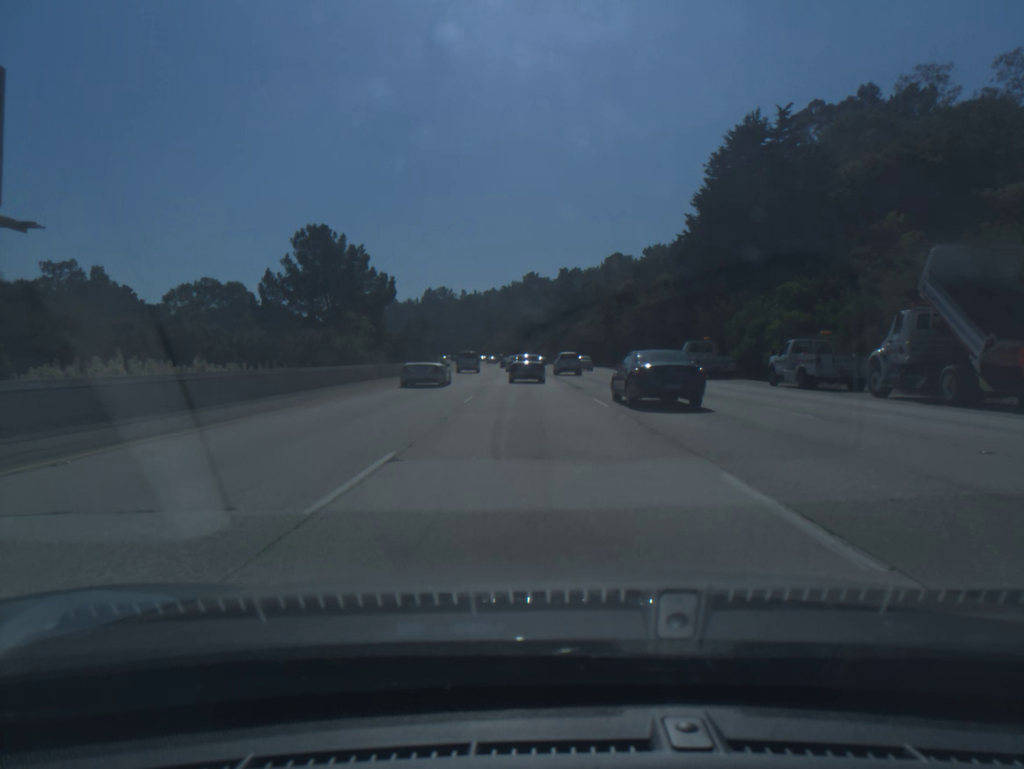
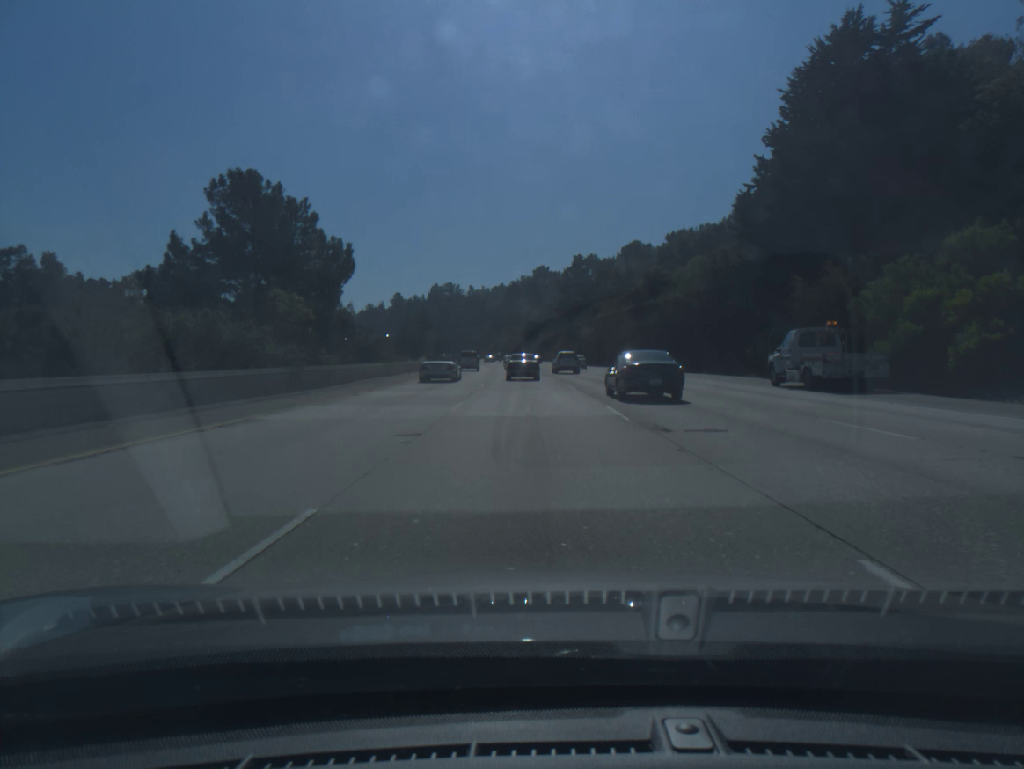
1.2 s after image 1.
(-0.1, +18.4) m; -1°
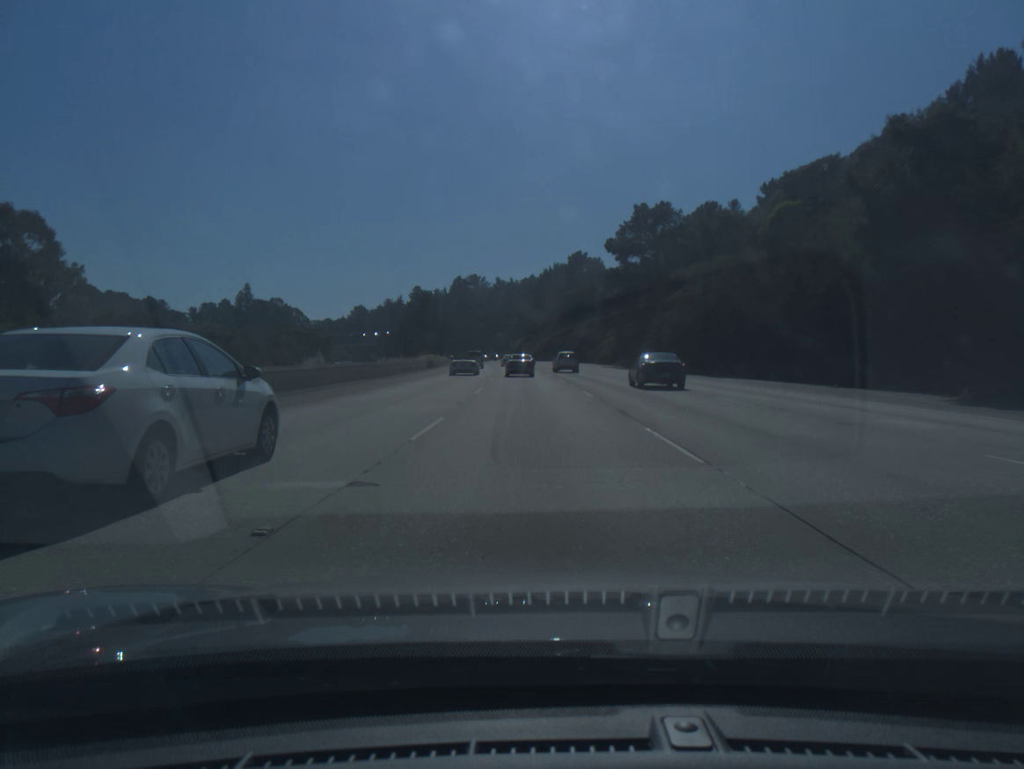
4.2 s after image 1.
(-1.0, +49.7) m; -2°
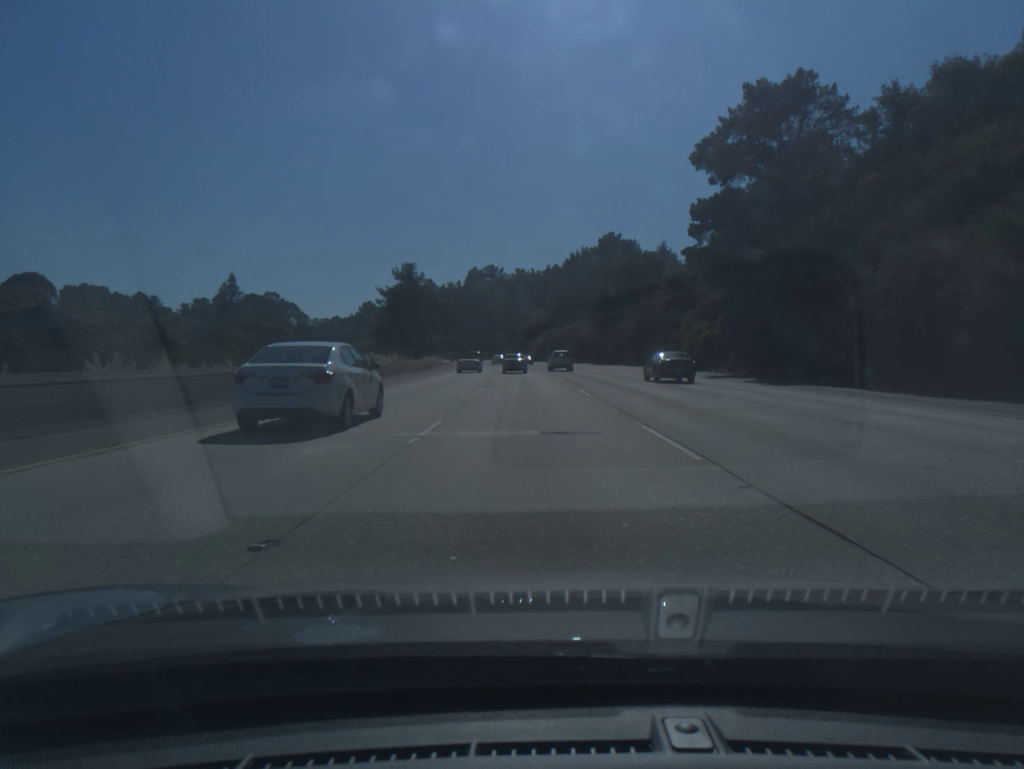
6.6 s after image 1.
(-0.6, +44.0) m; -1°
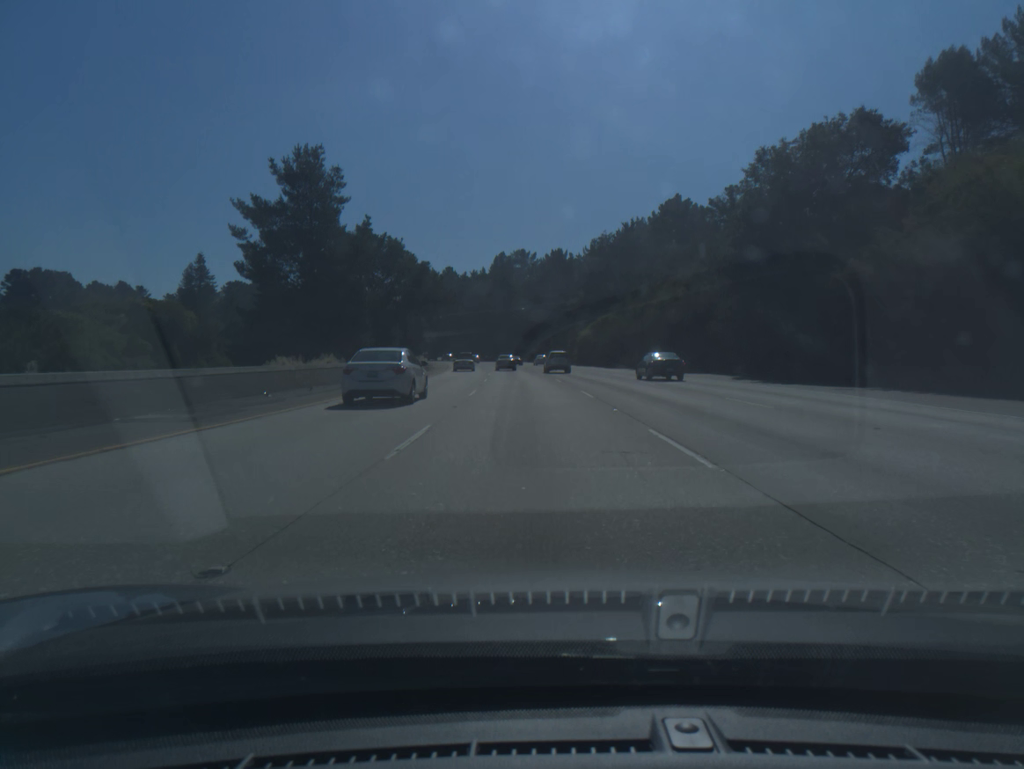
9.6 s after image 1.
(-1.3, +59.2) m; -3°
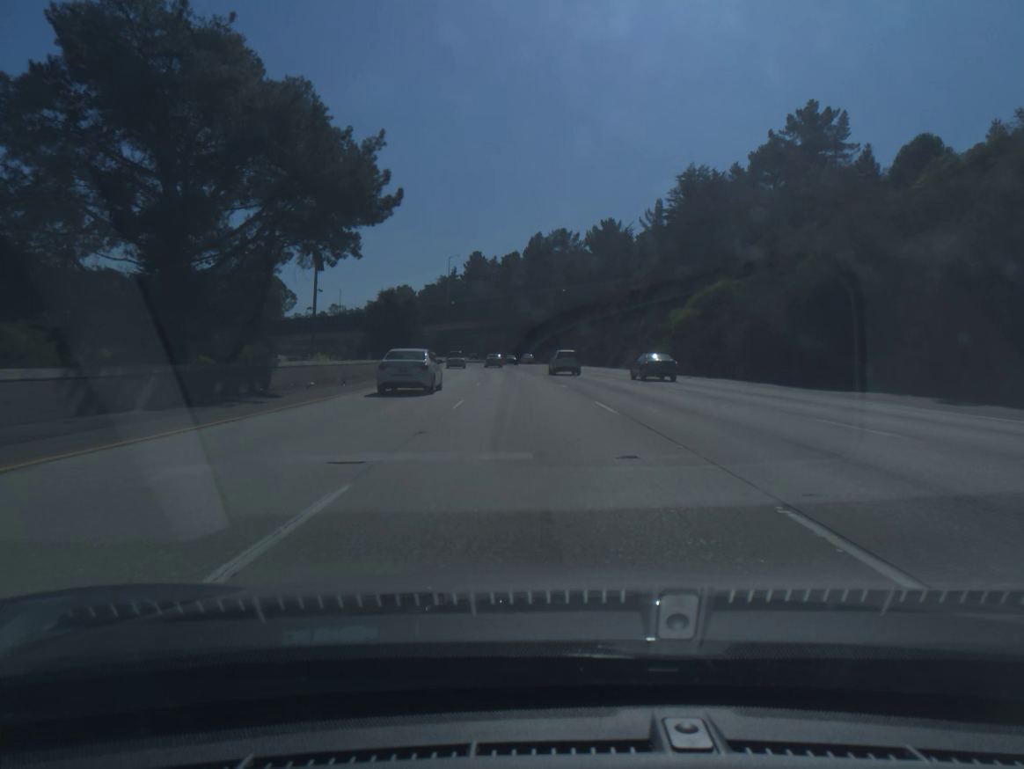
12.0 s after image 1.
(-1.2, +50.4) m; -3°
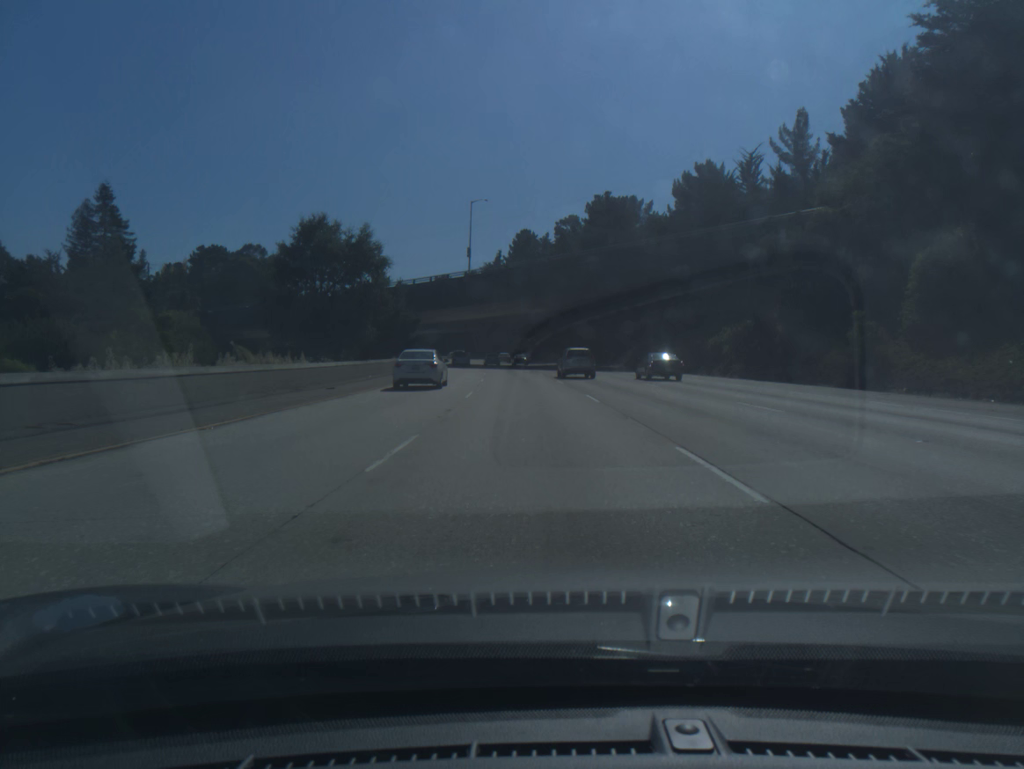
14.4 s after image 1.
(-1.8, +53.1) m; -4°
